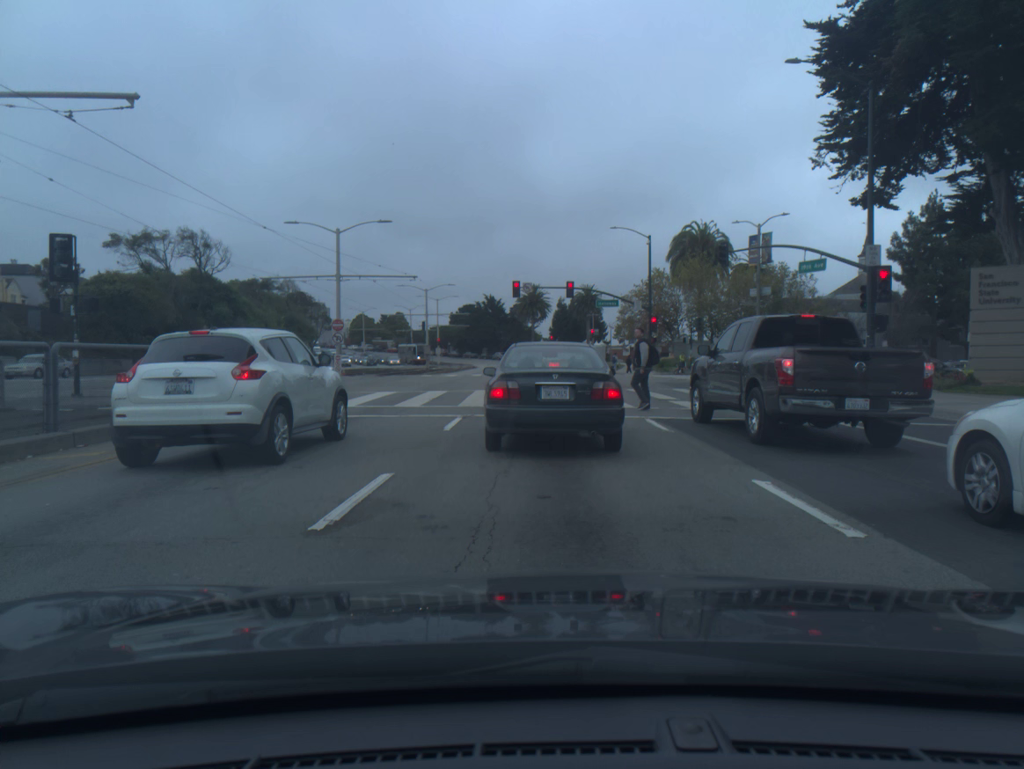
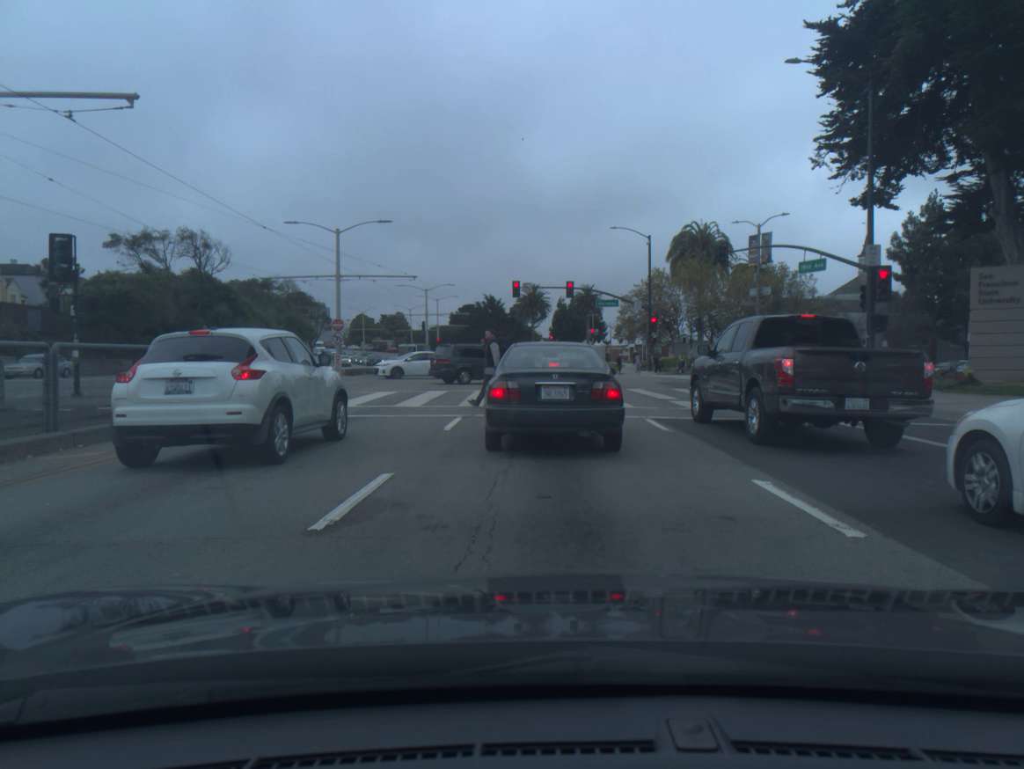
(0.0, 0.0) m; 0°
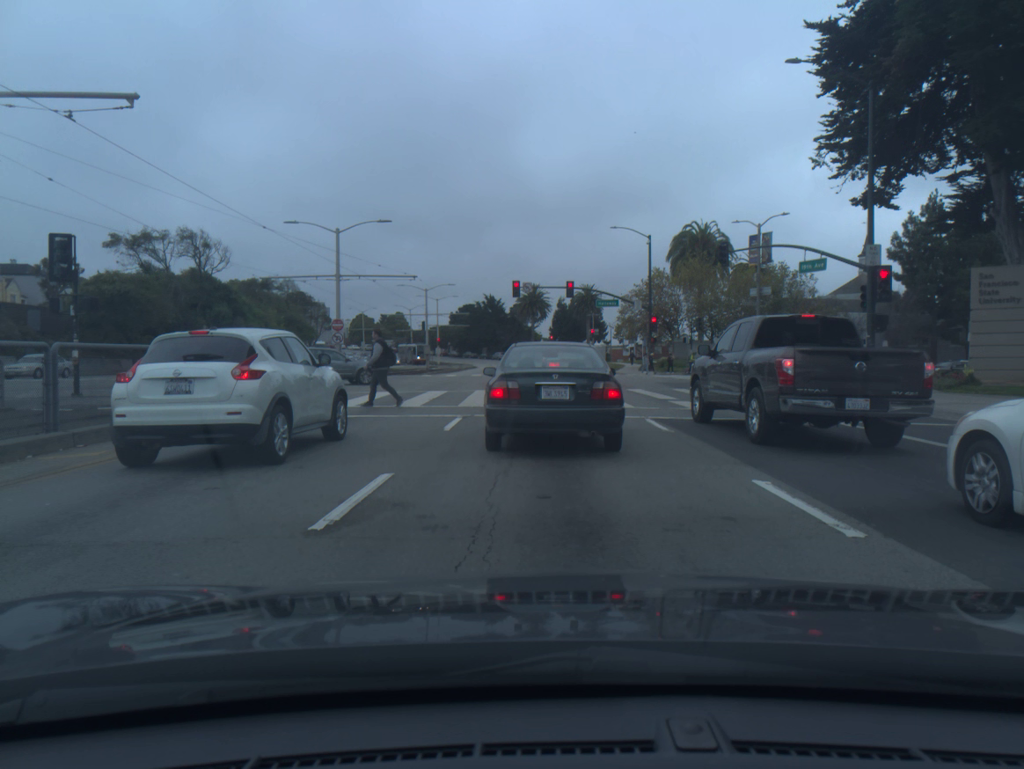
(0.0, 0.0) m; 0°
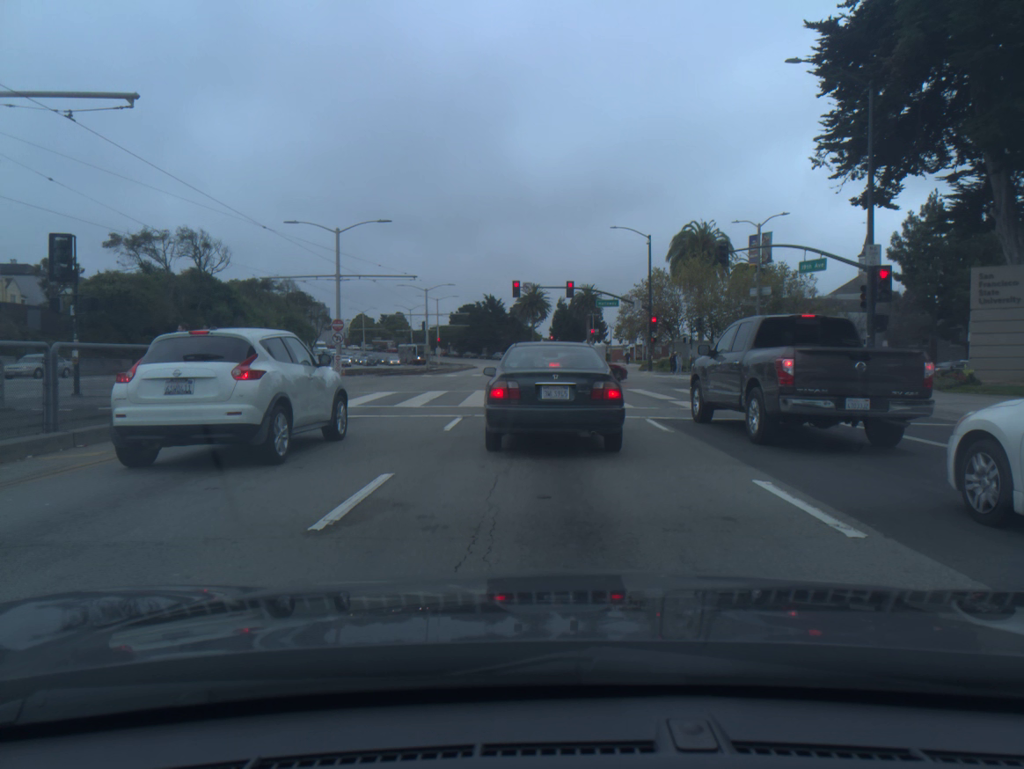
(0.0, 0.0) m; 0°
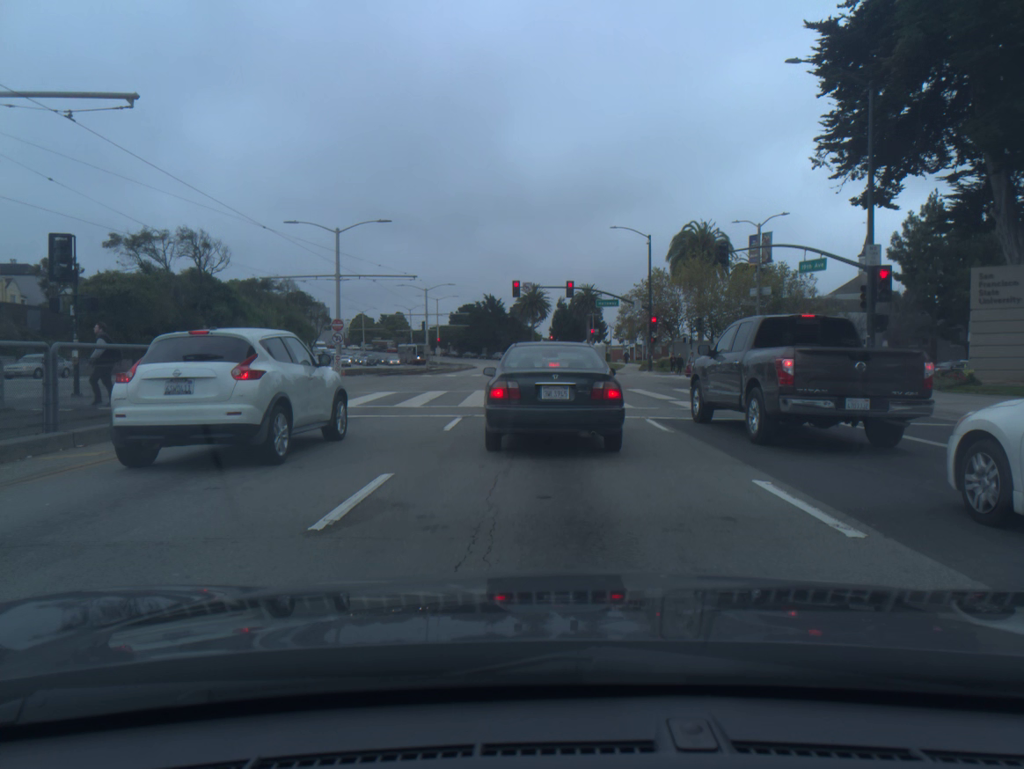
(0.0, 0.0) m; 0°
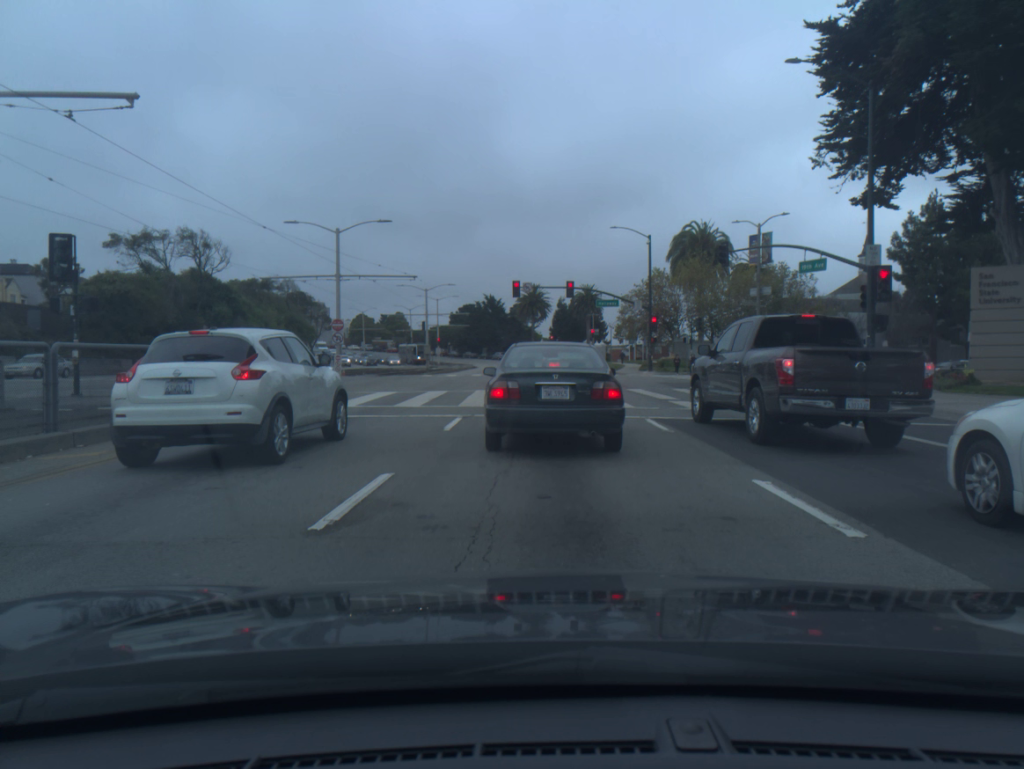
(0.0, 0.0) m; 0°
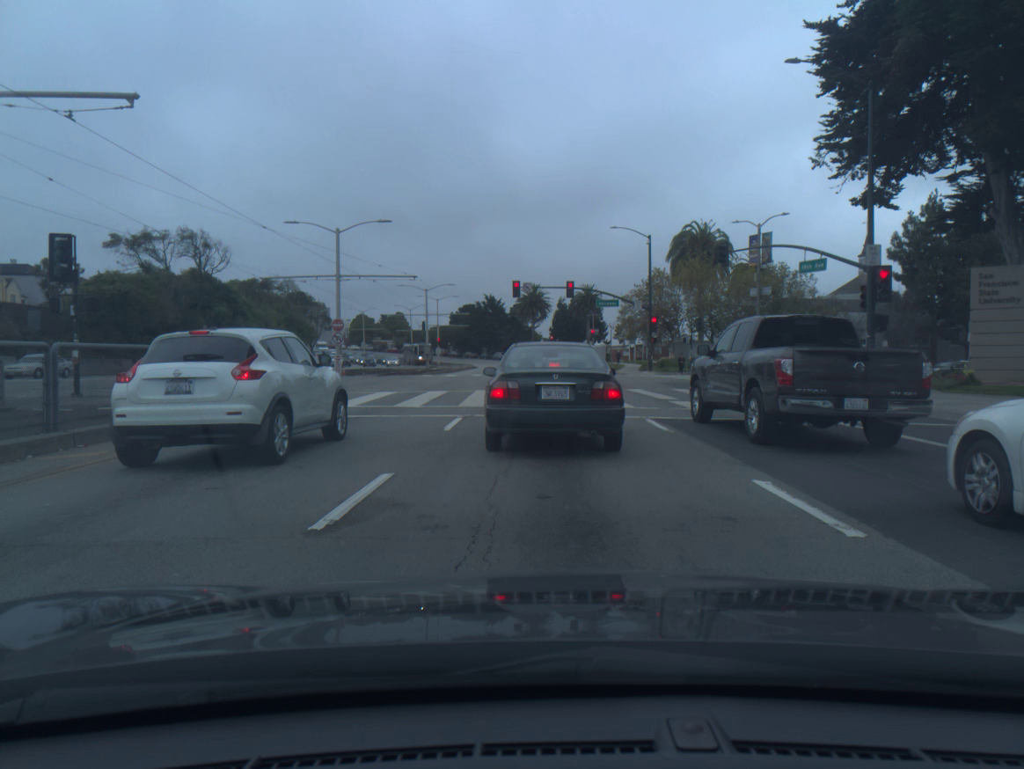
(0.0, 0.0) m; 0°
